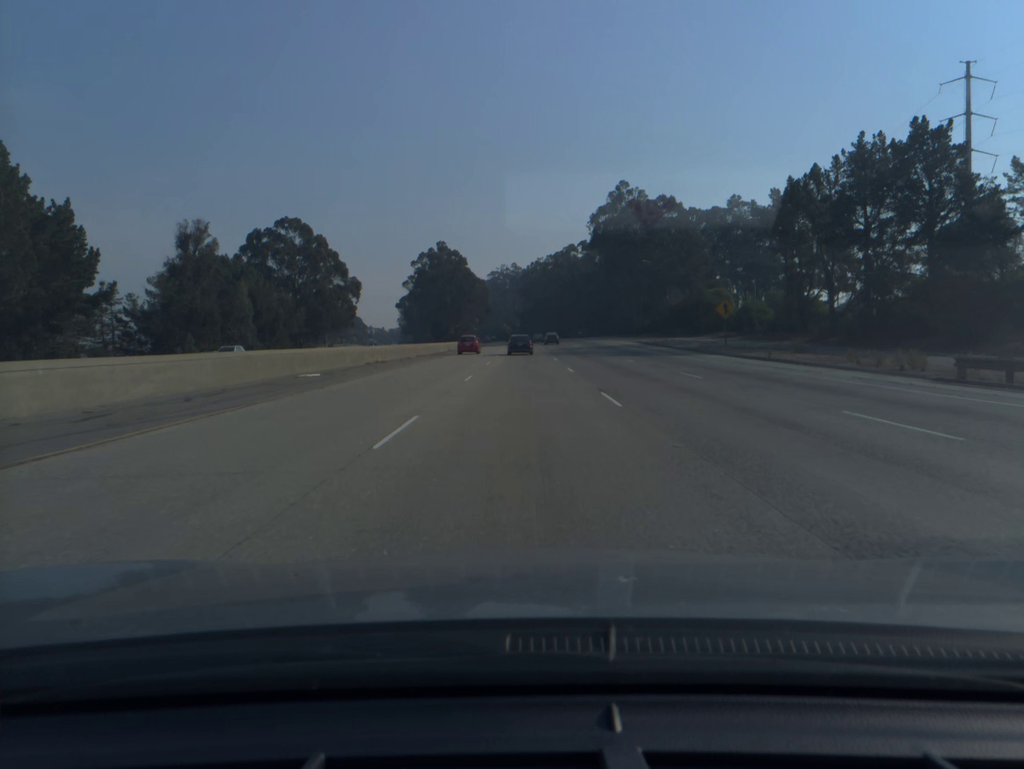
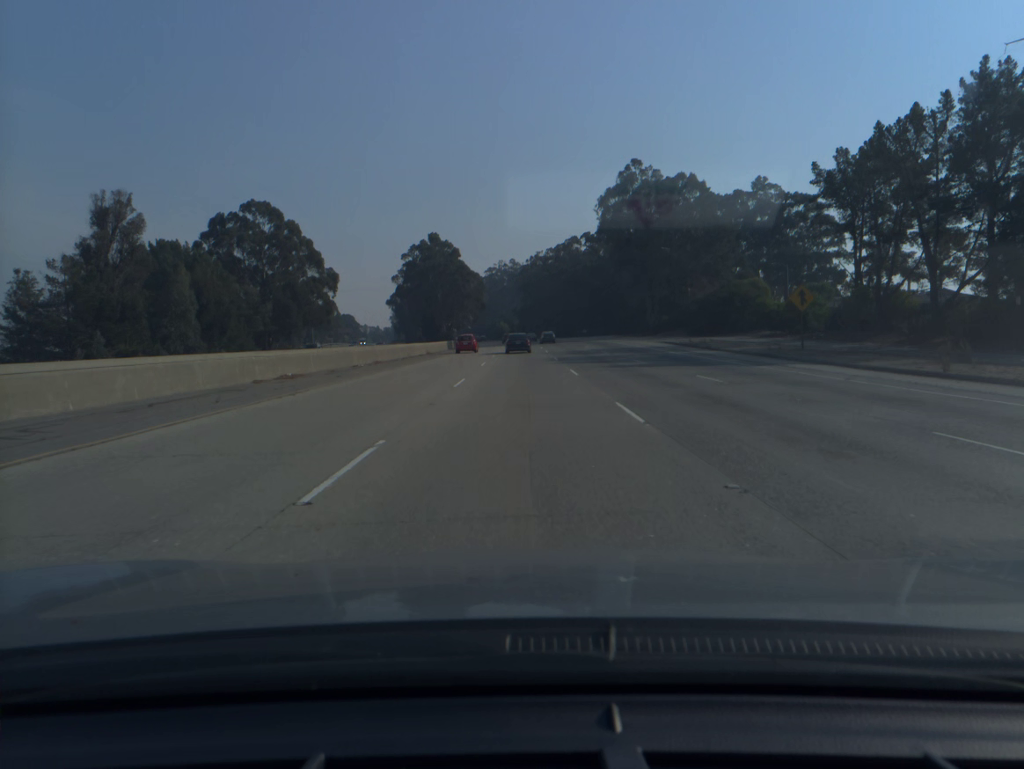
(0.0, +17.6) m; 0°
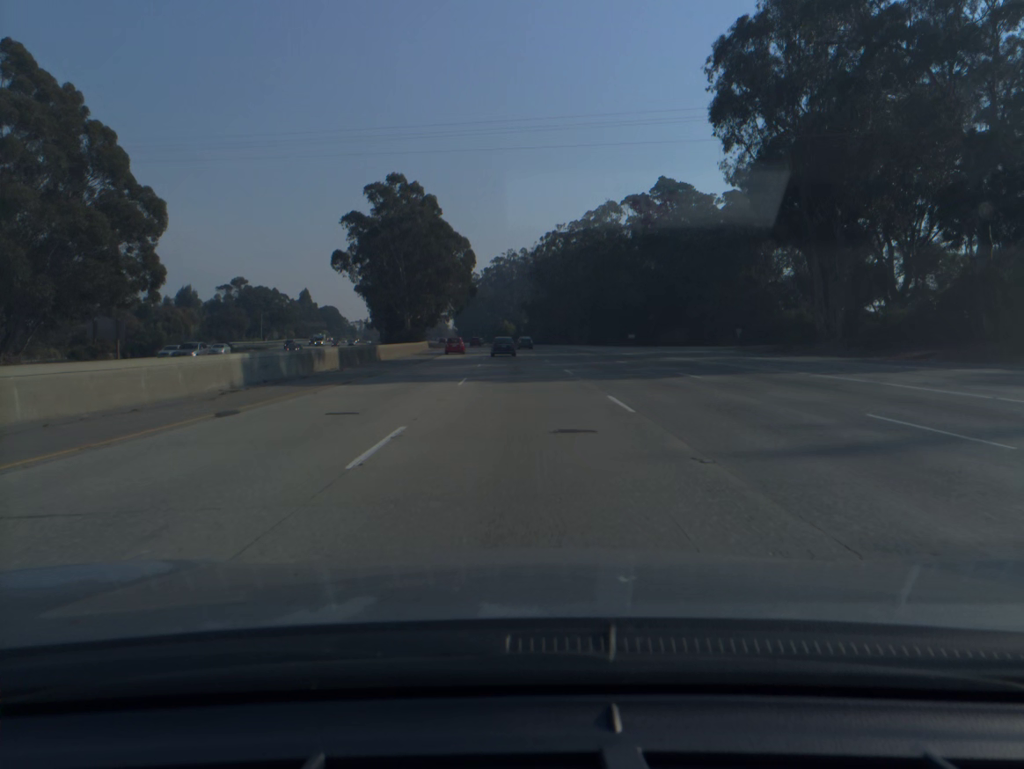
(-0.2, +70.9) m; -1°
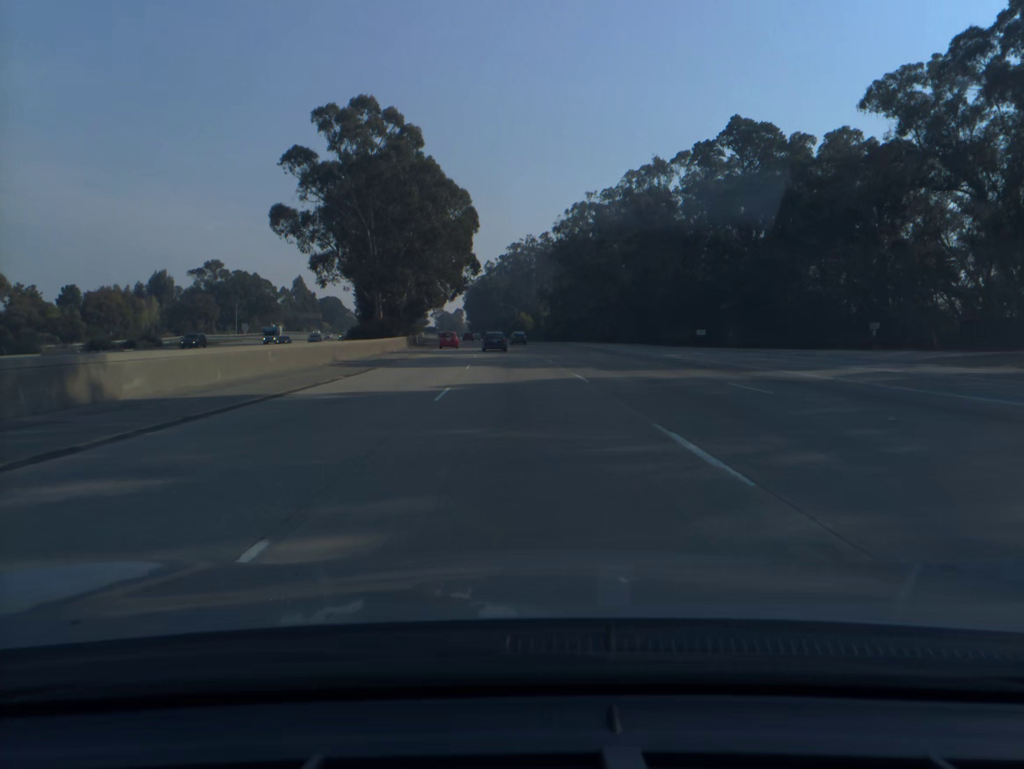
(-0.3, +35.8) m; -1°
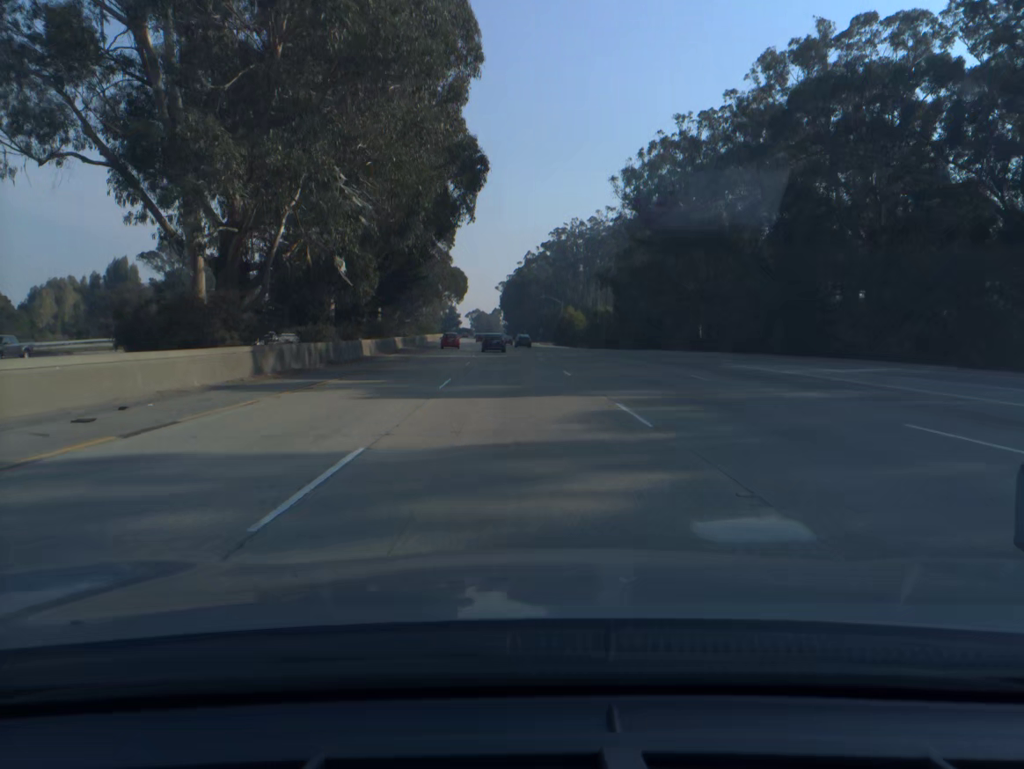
(-1.2, +54.0) m; -3°
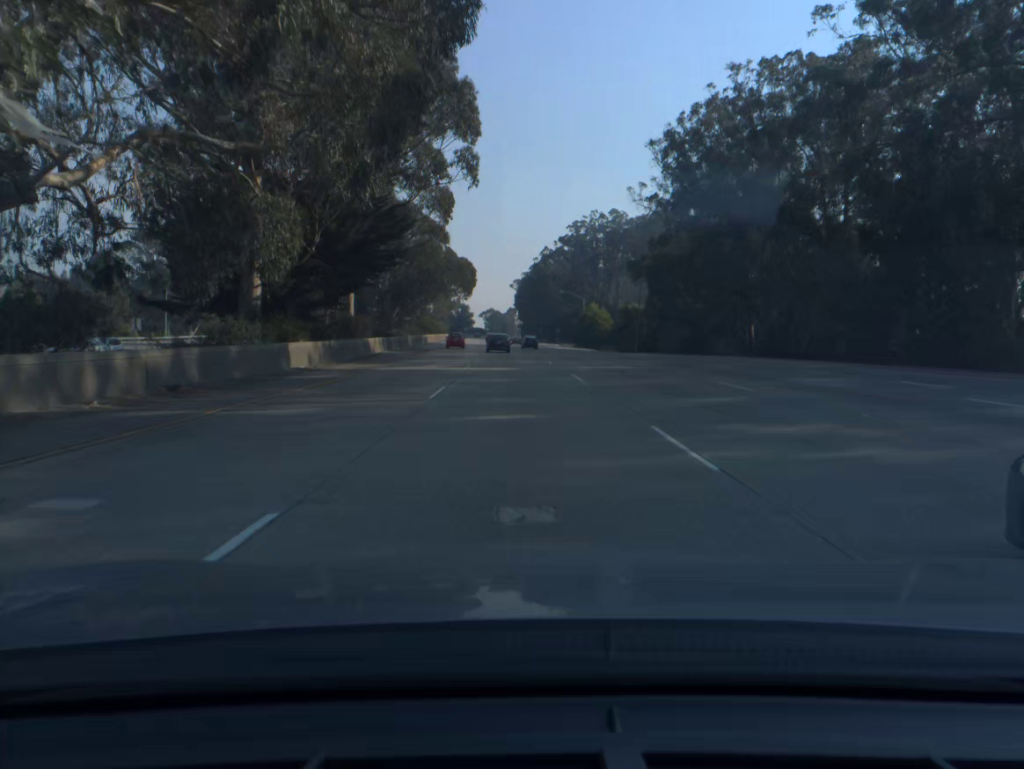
(-0.2, +18.1) m; -1°
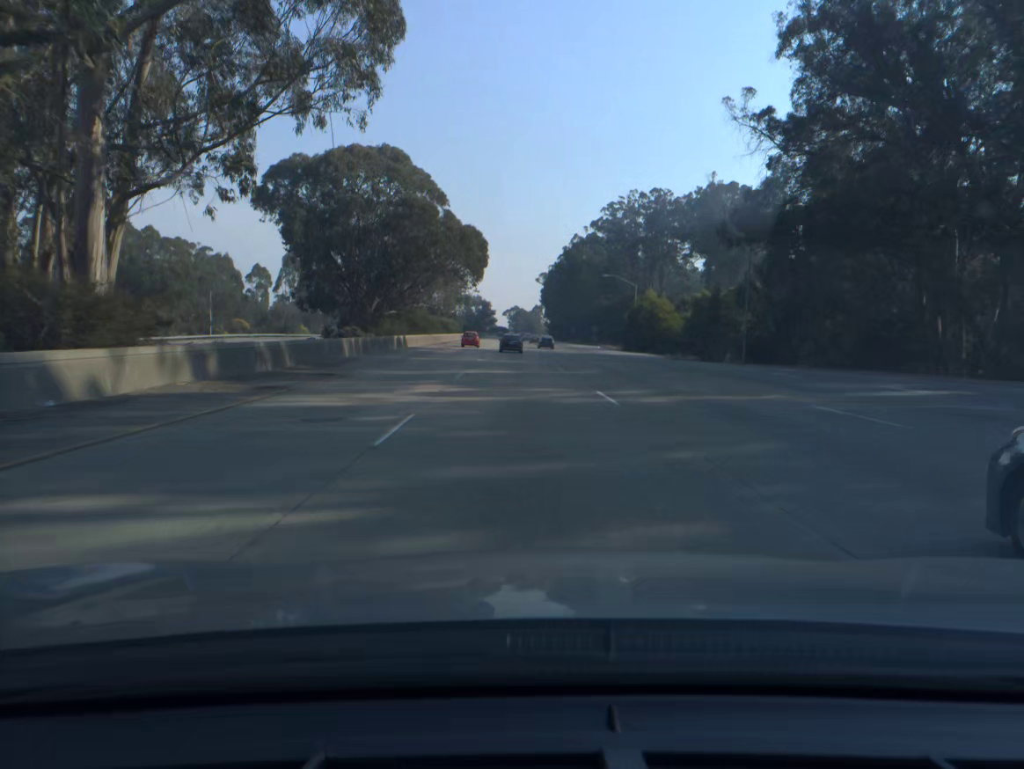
(-0.5, +36.3) m; -2°
